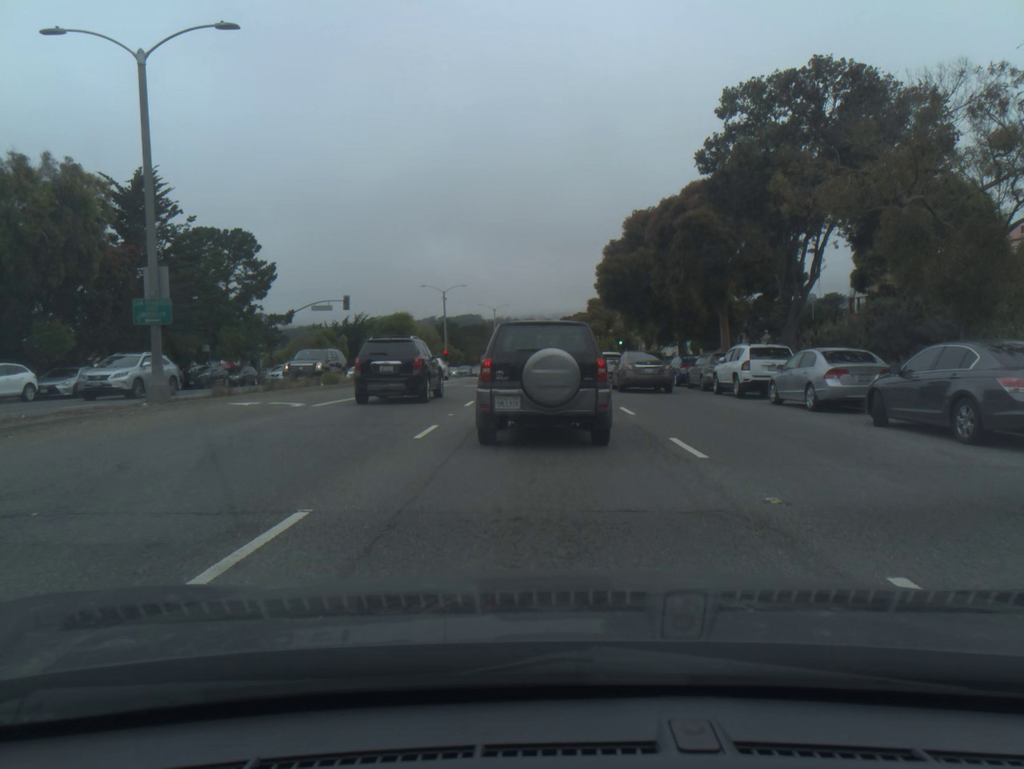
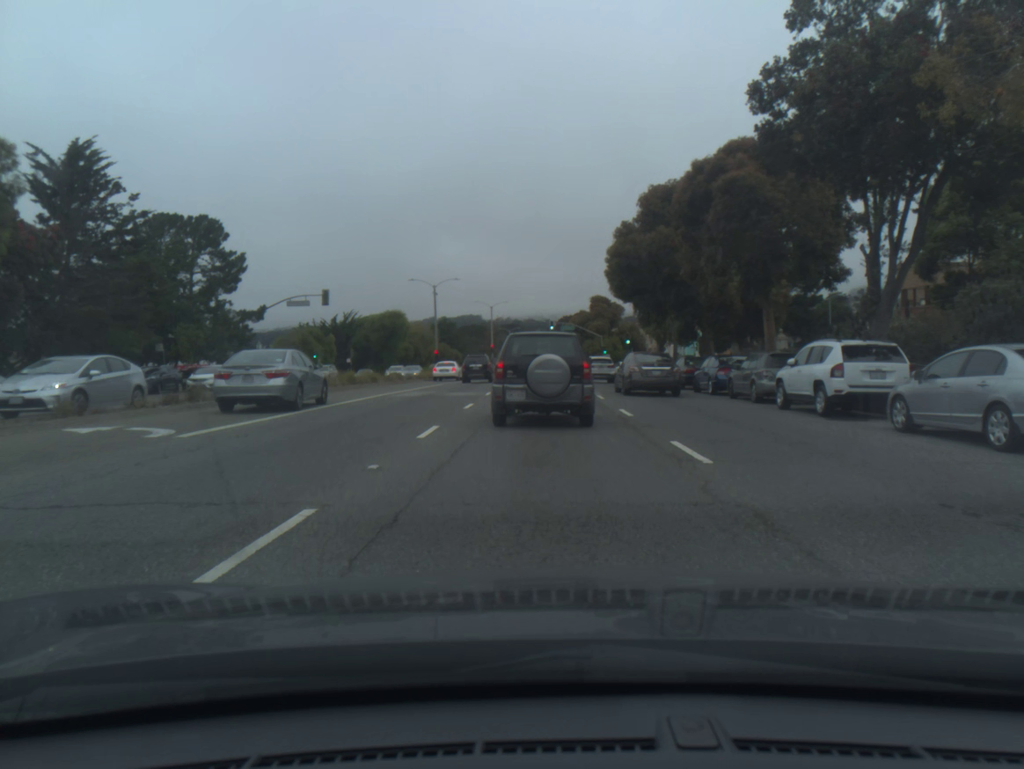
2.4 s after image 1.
(0.0, +7.2) m; 0°
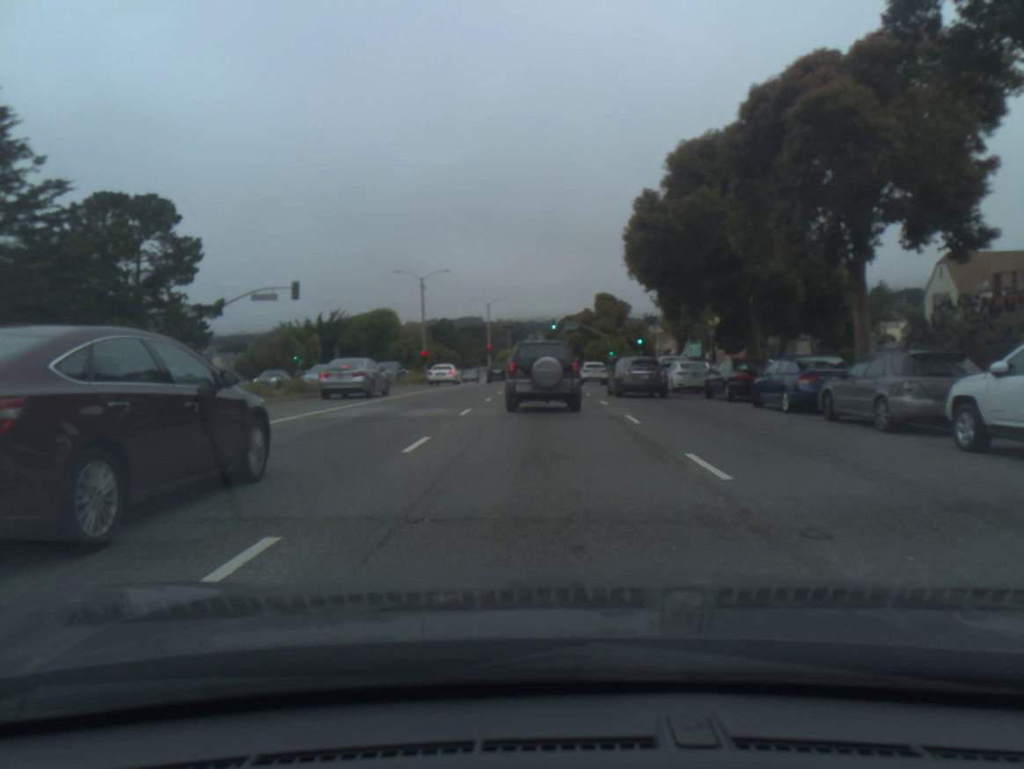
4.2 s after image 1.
(0.0, +8.1) m; 0°
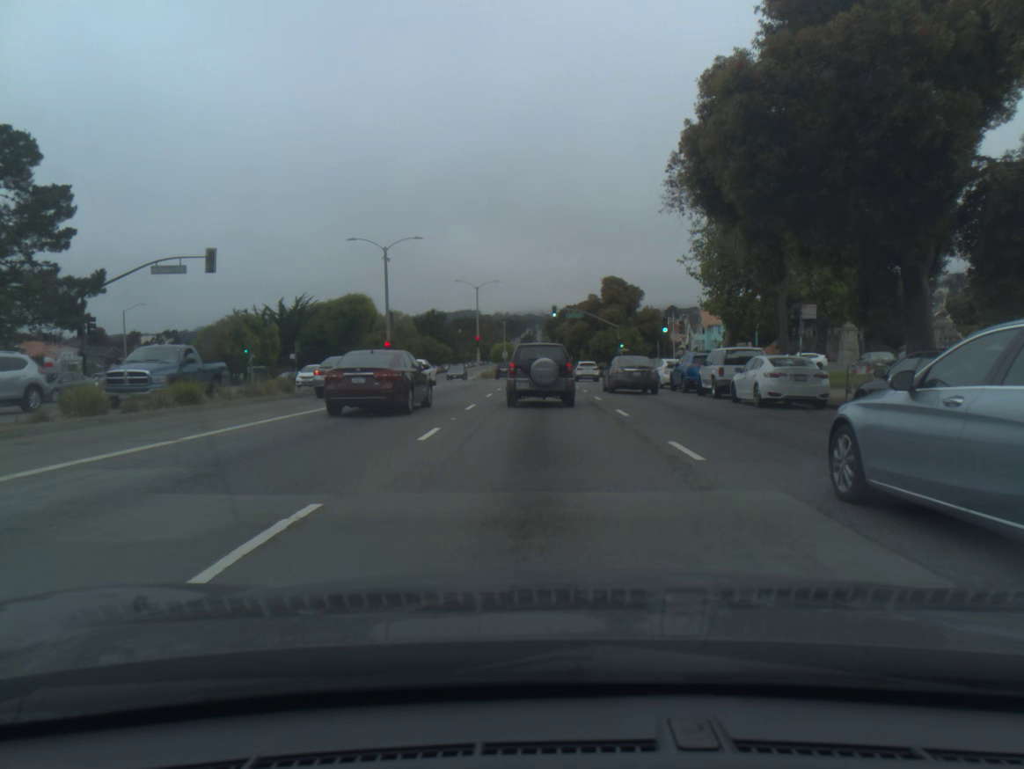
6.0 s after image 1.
(0.0, +13.3) m; 0°
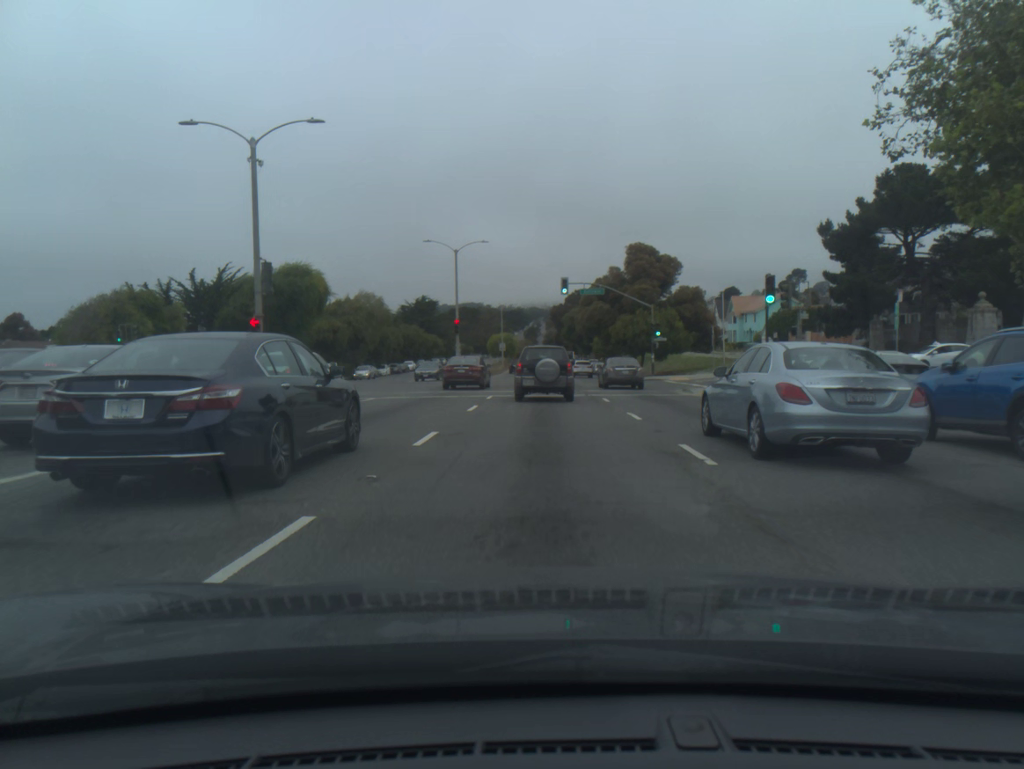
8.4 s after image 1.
(0.0, +22.6) m; 0°
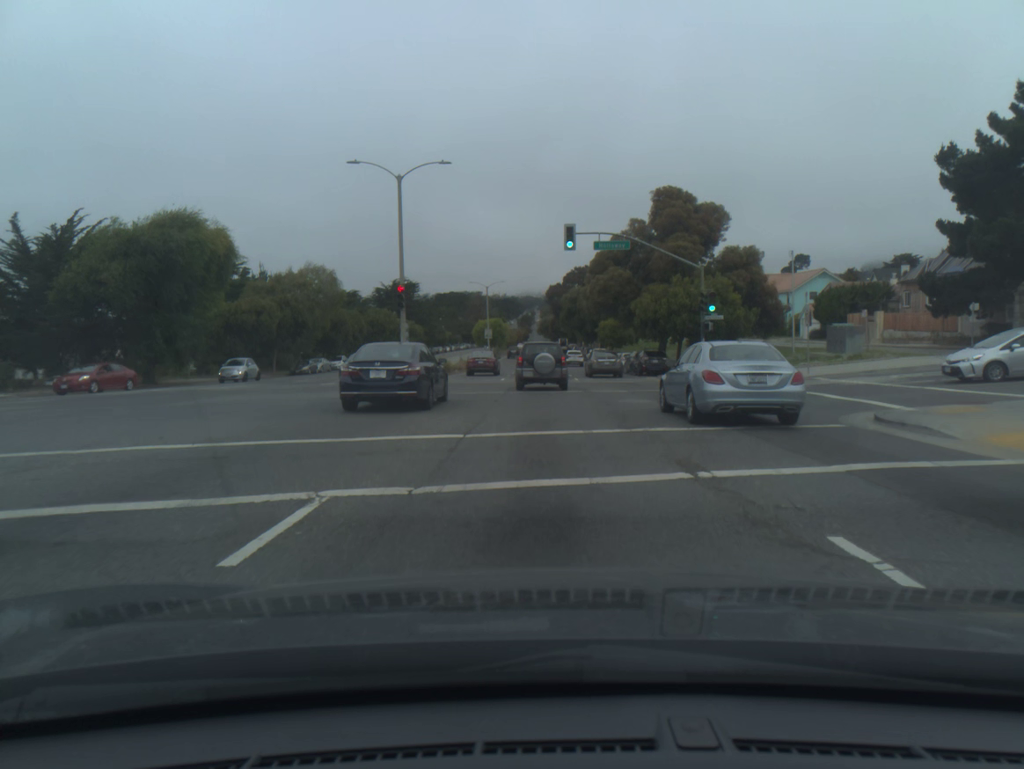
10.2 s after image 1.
(0.0, +19.9) m; 0°
